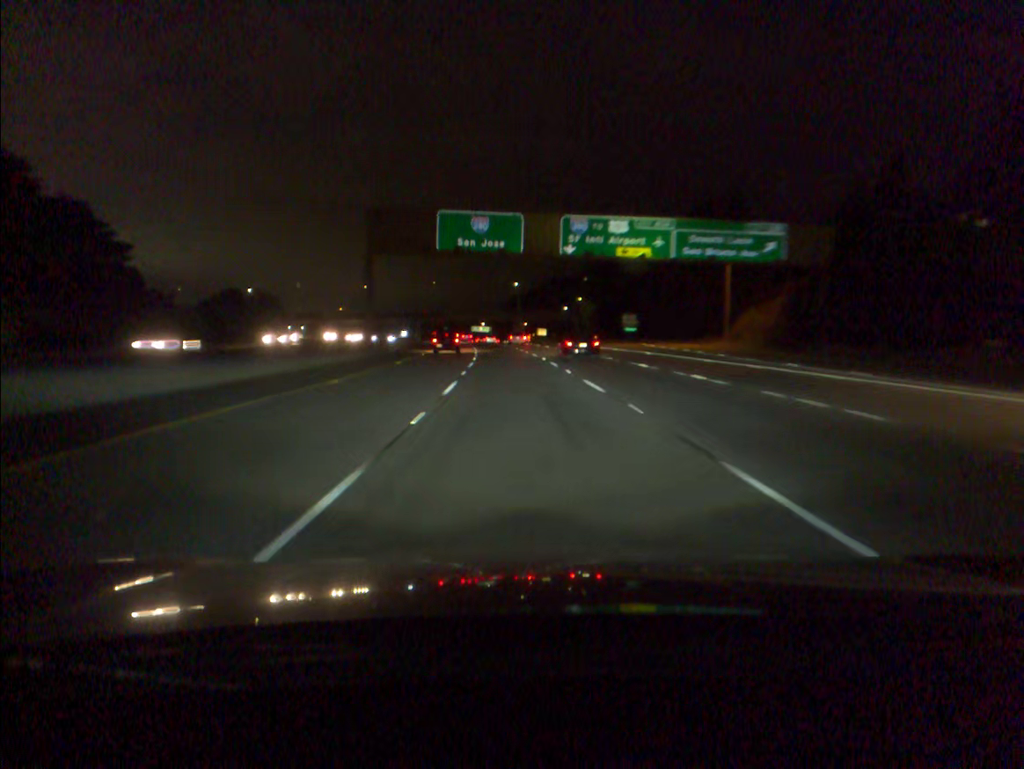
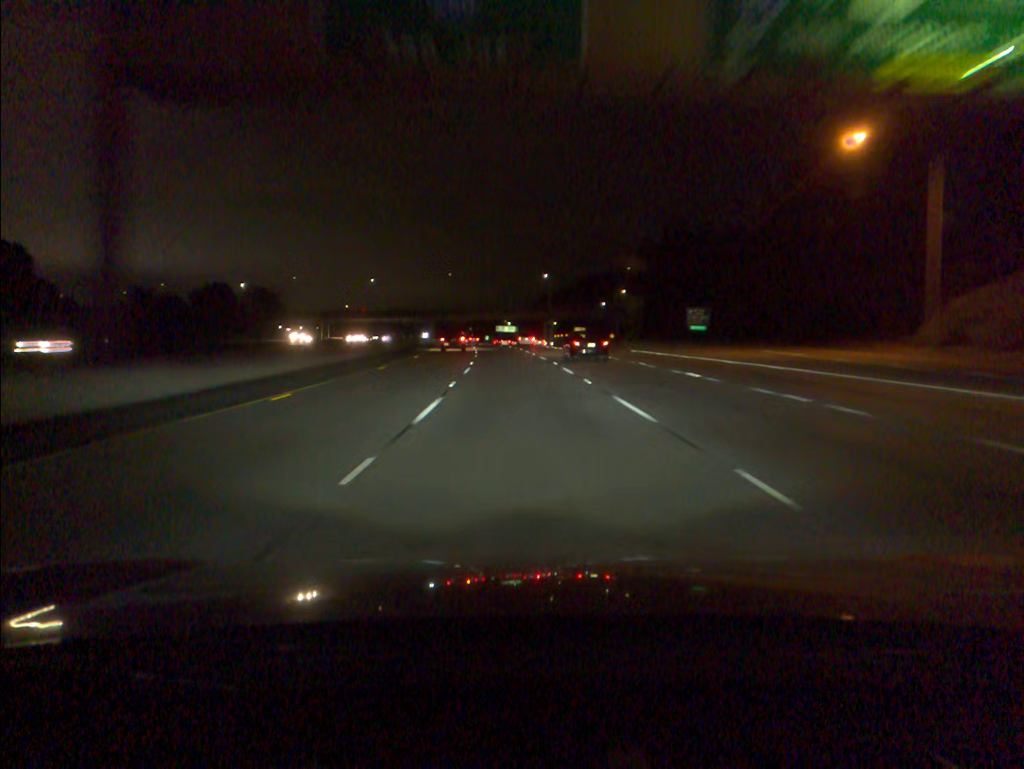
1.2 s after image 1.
(-0.6, +34.8) m; -2°
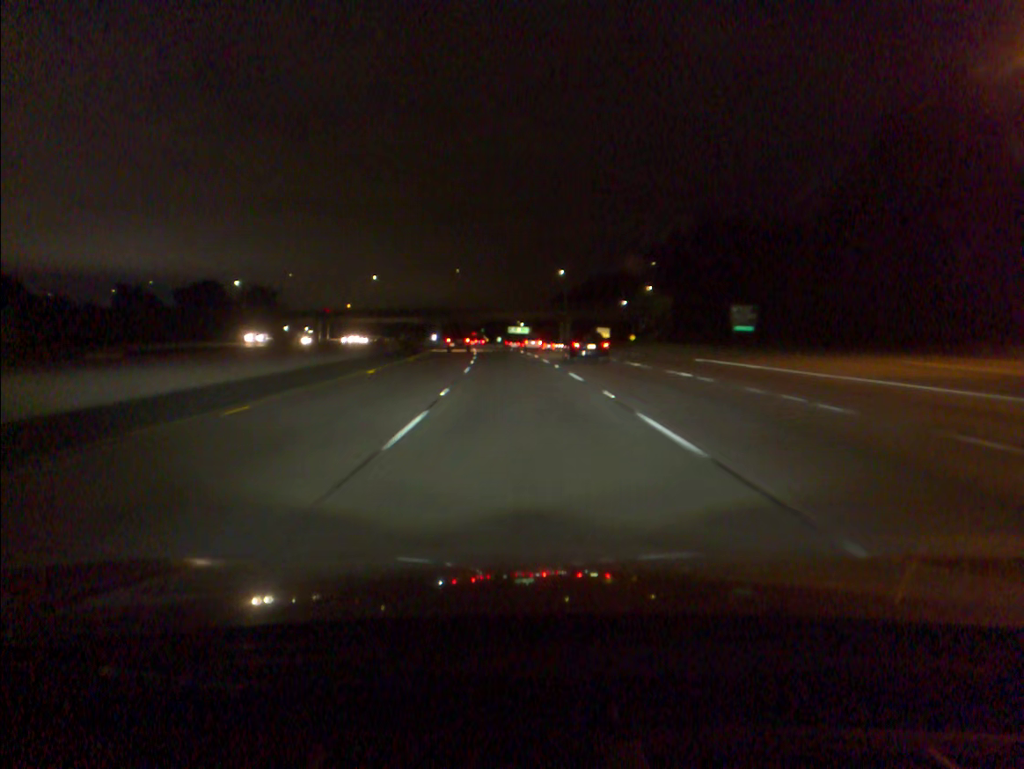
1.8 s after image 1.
(-0.1, +17.4) m; -1°
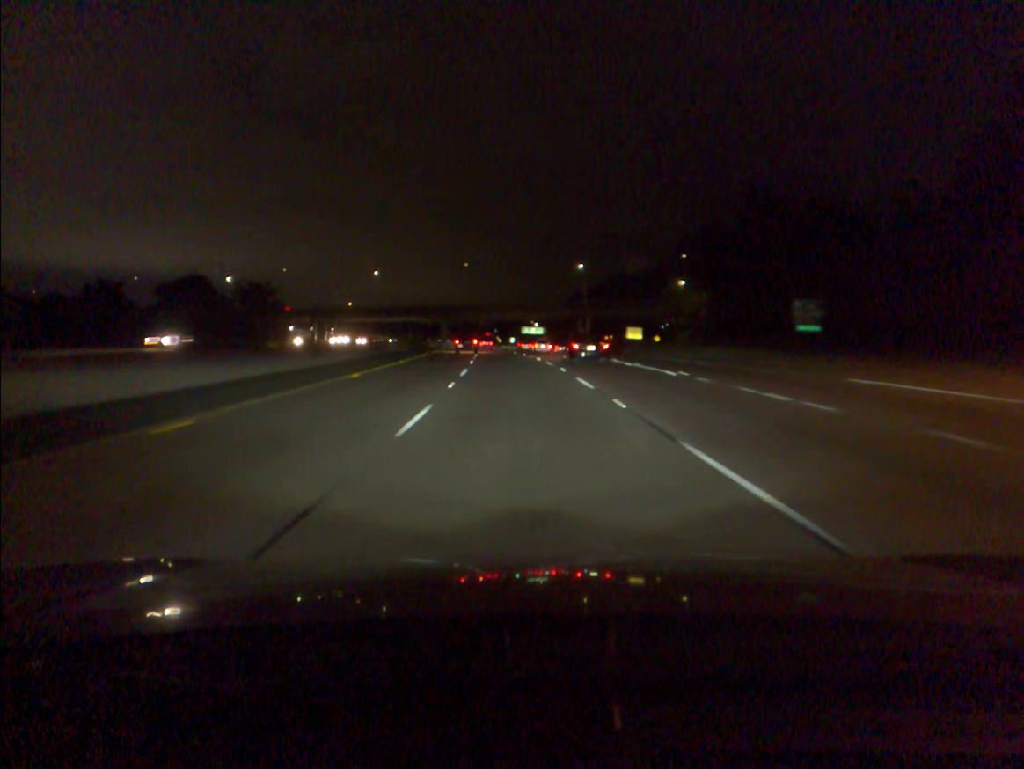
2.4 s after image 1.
(-0.1, +17.4) m; -1°
